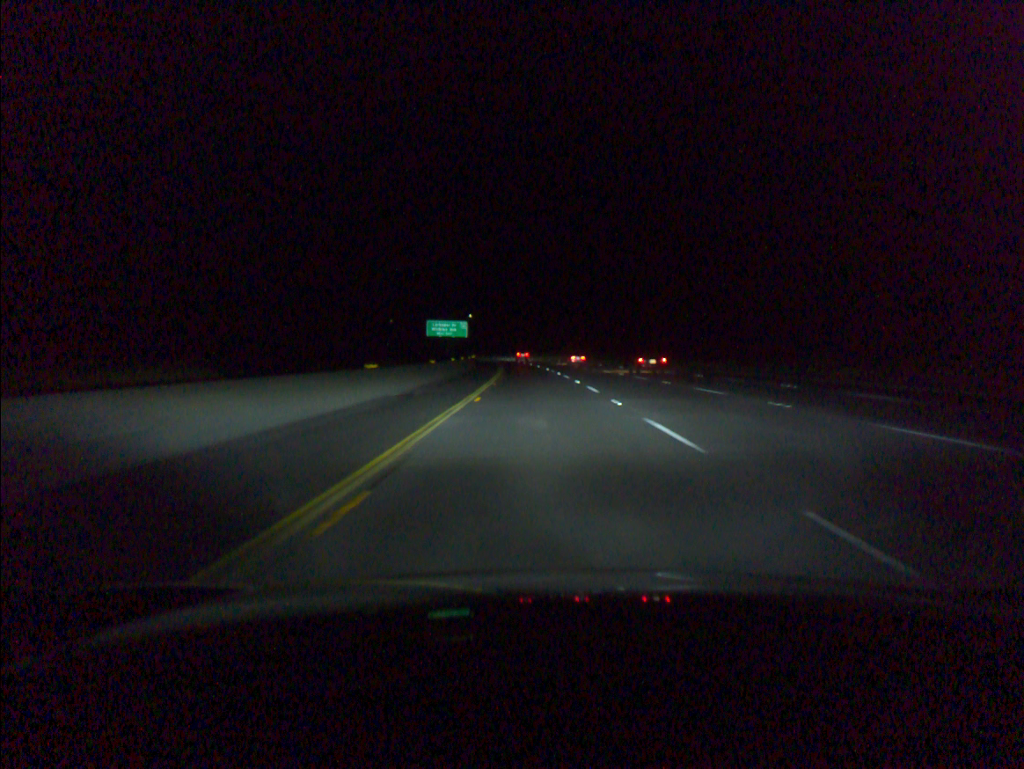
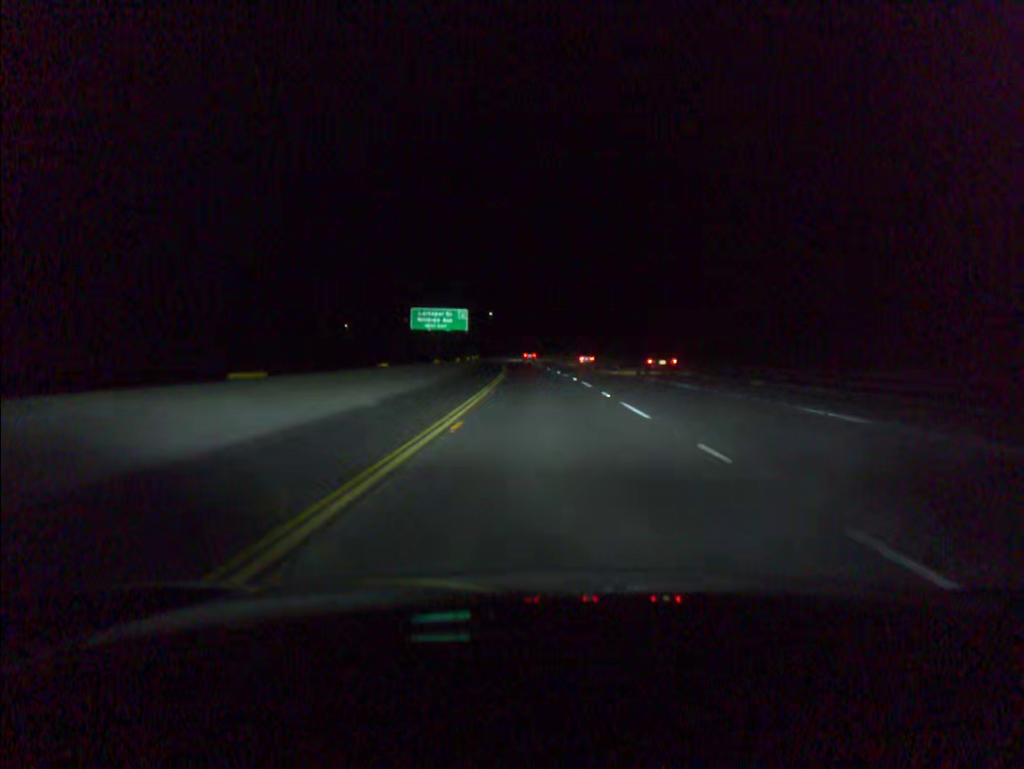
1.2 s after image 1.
(-0.6, +39.2) m; -2°
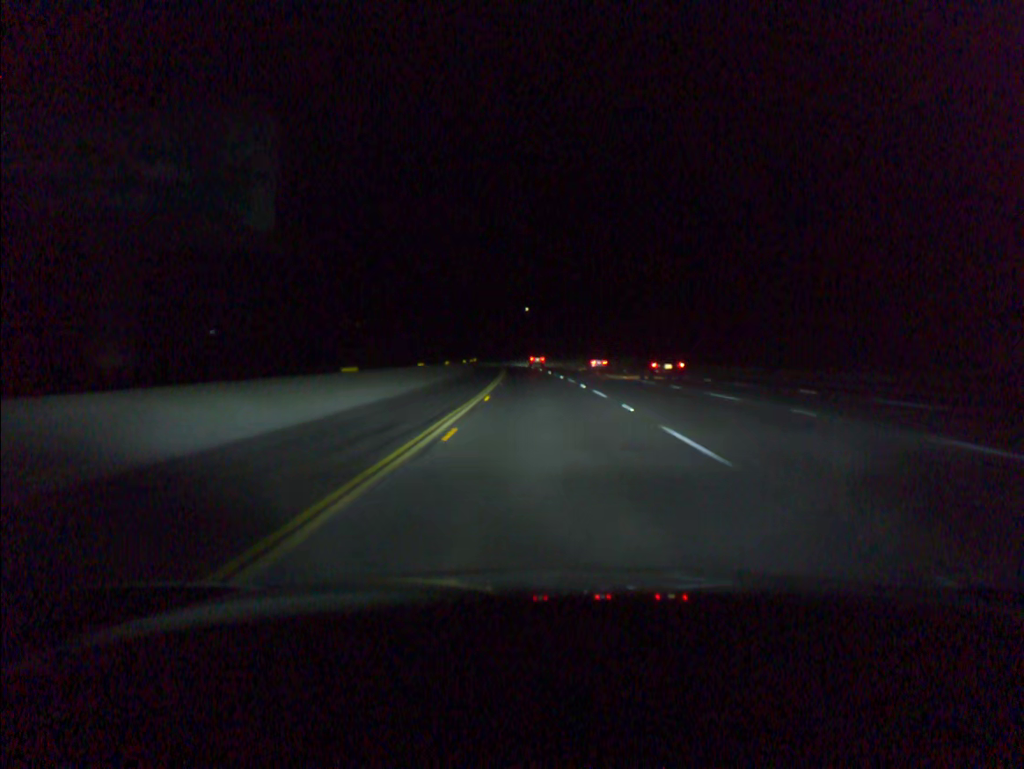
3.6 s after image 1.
(-2.1, +78.5) m; -3°
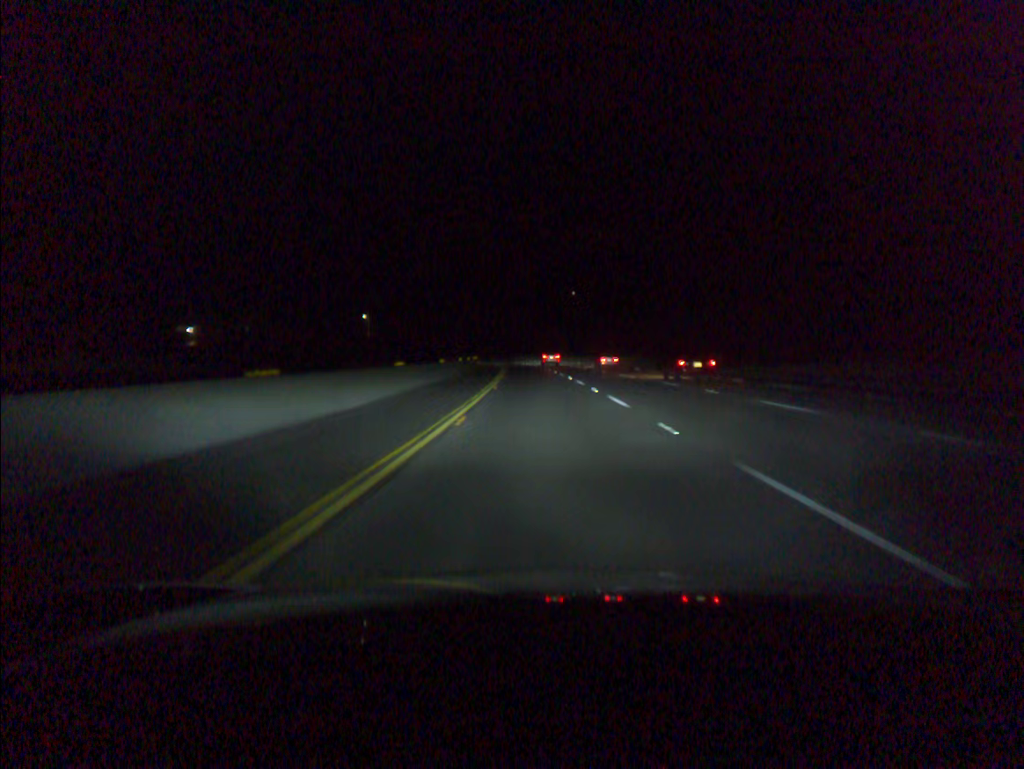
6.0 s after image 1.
(-2.2, +78.4) m; -3°
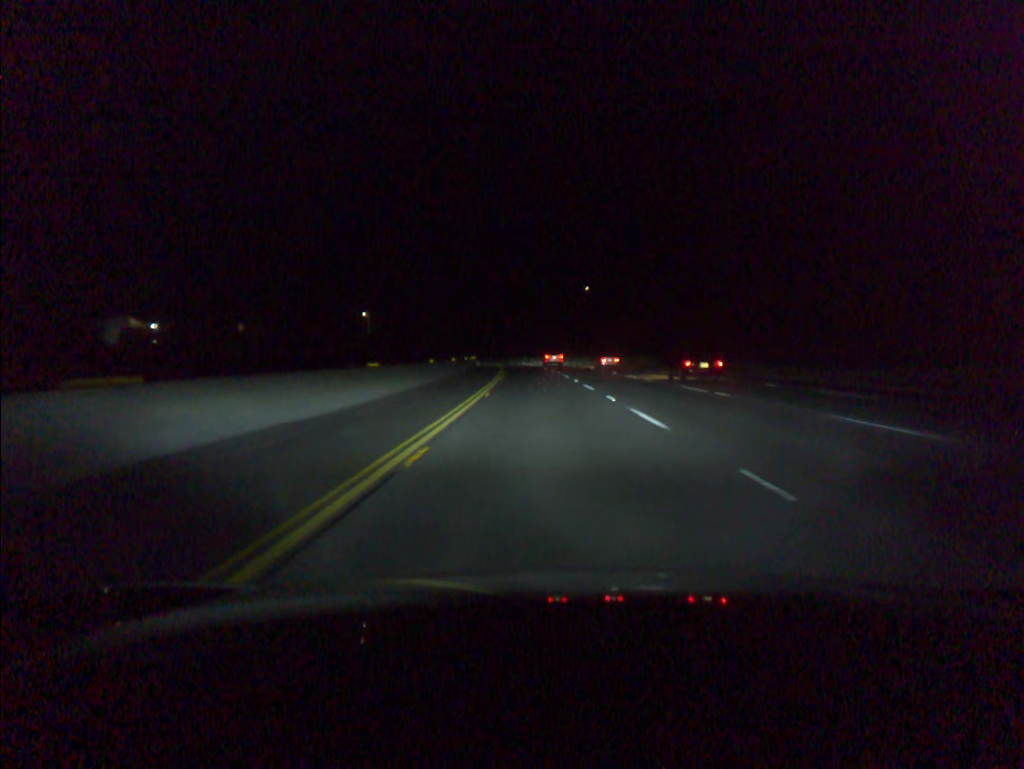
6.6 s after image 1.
(-0.1, +19.6) m; -1°
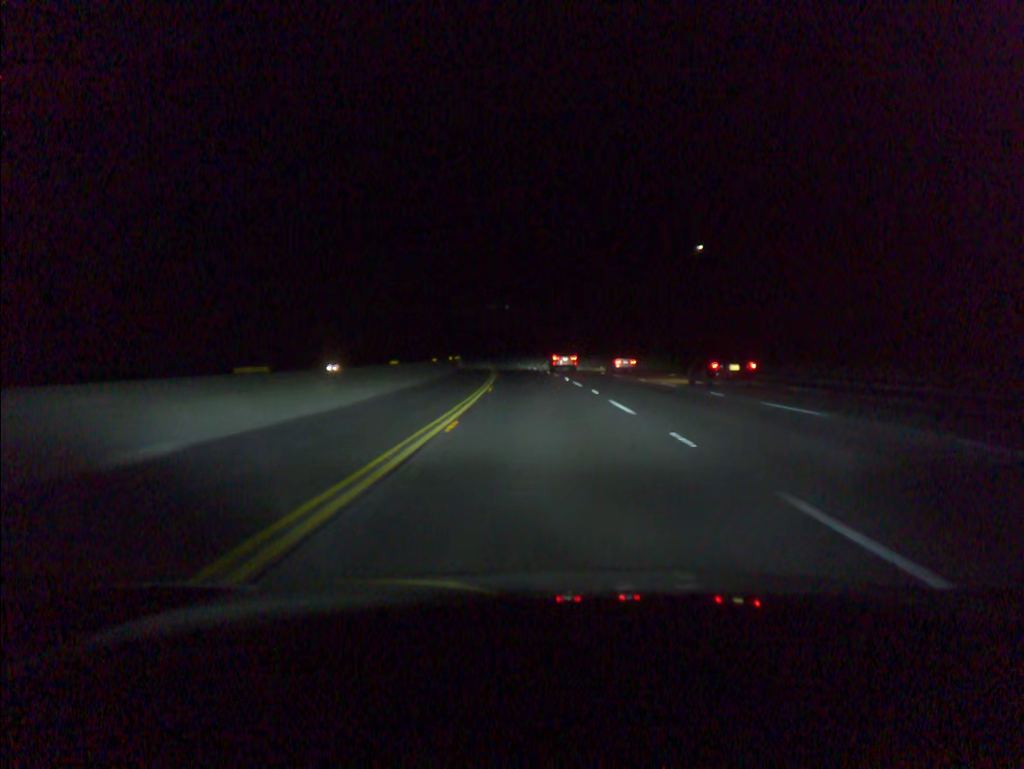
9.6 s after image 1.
(-3.6, +98.0) m; -5°
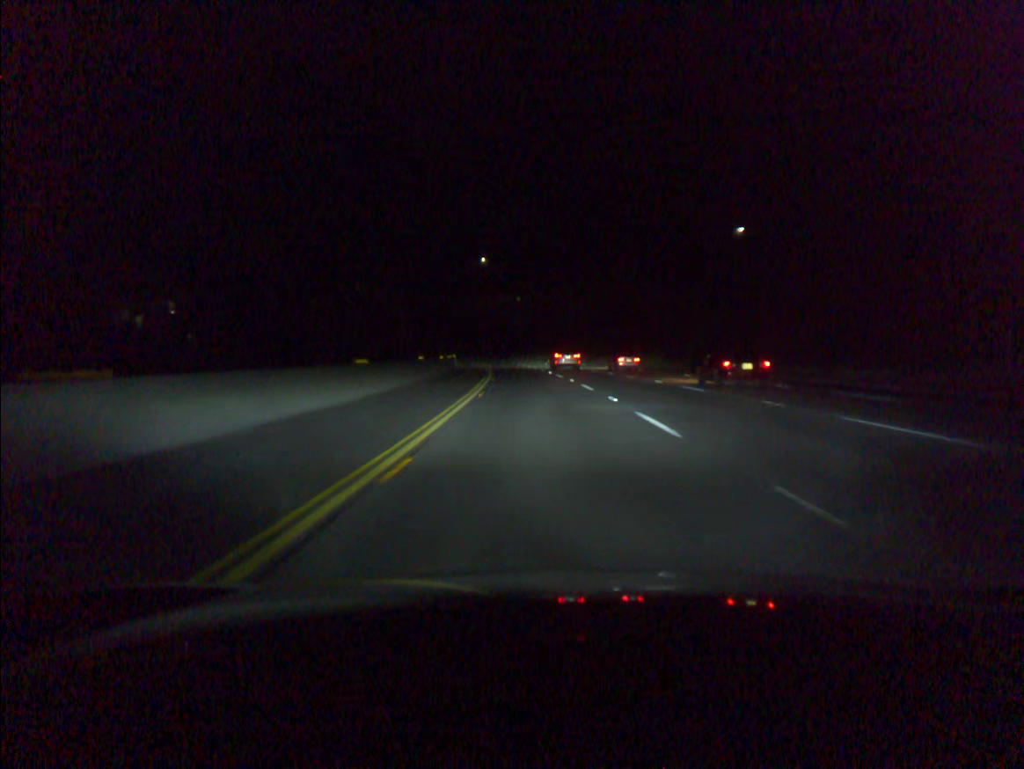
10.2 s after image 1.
(-0.2, +19.6) m; -1°
